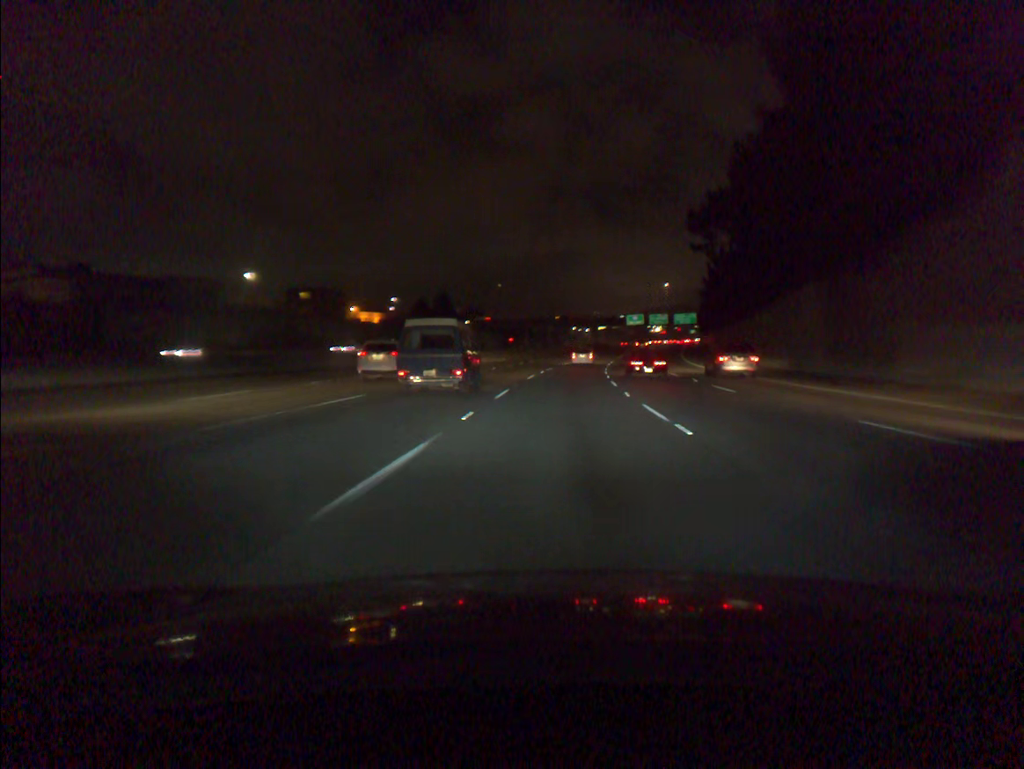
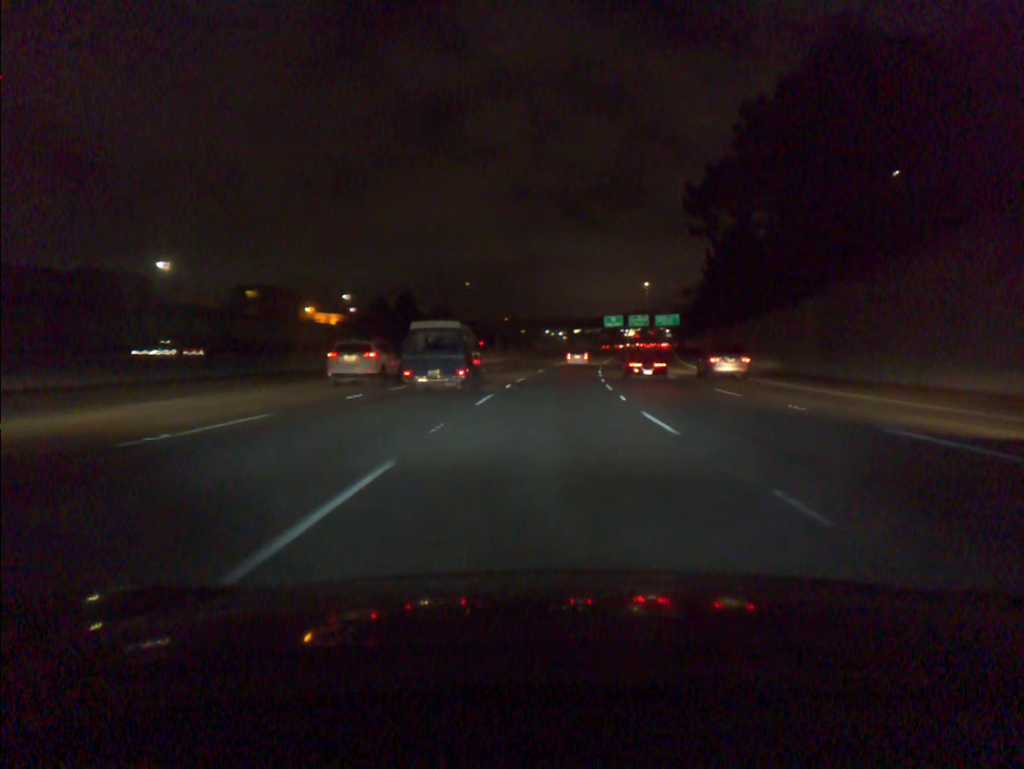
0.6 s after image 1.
(+0.3, +16.8) m; +2°
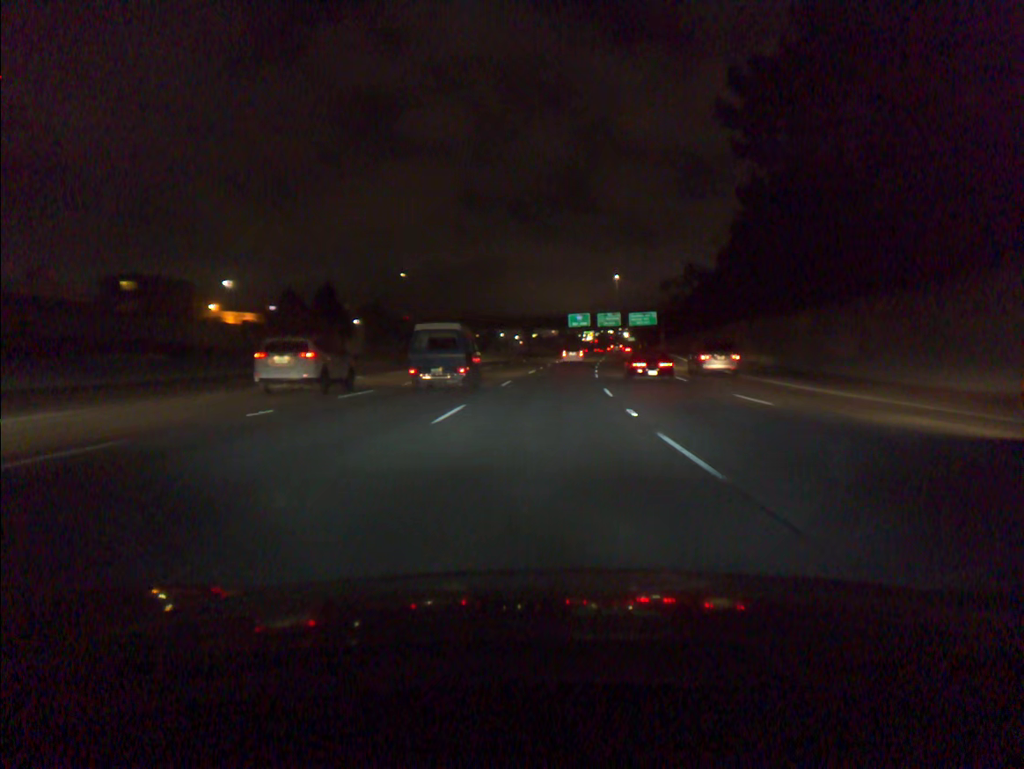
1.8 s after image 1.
(+1.0, +33.6) m; +3°
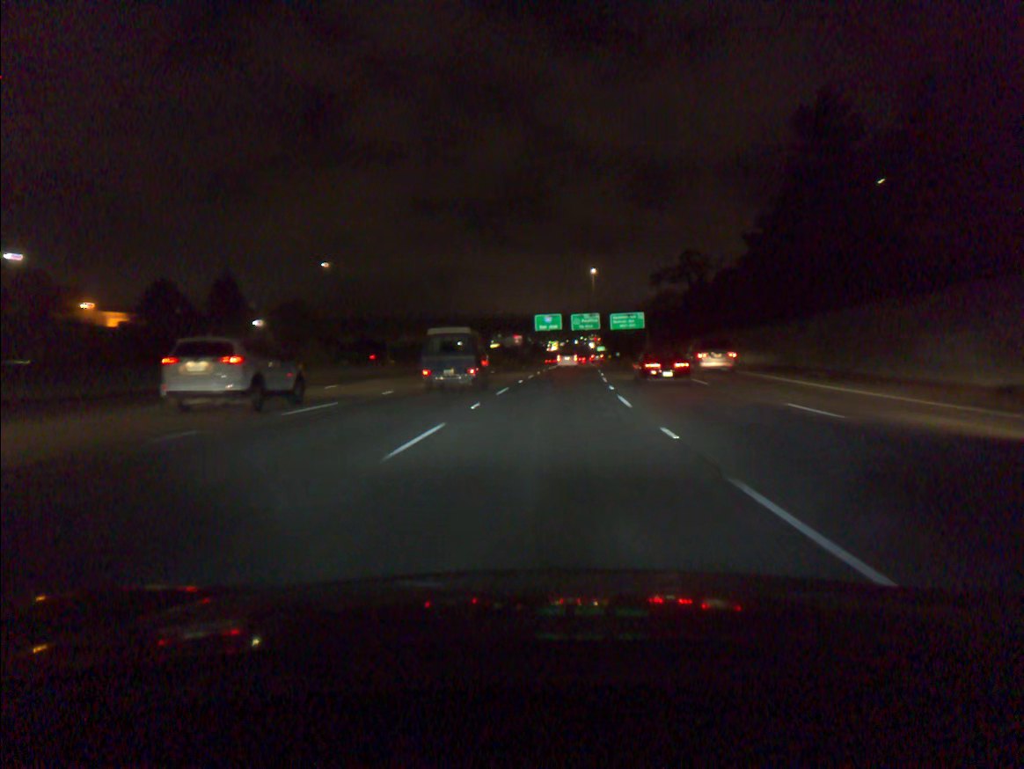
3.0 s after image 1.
(+0.8, +33.6) m; +3°
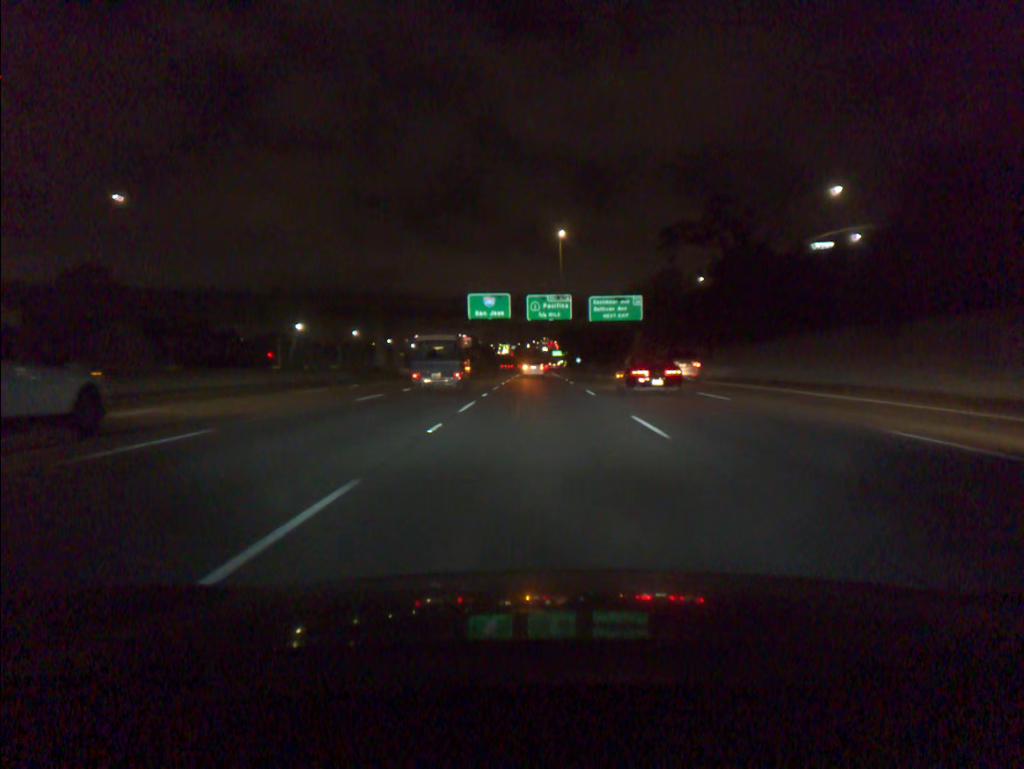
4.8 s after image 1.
(+1.7, +50.3) m; +3°
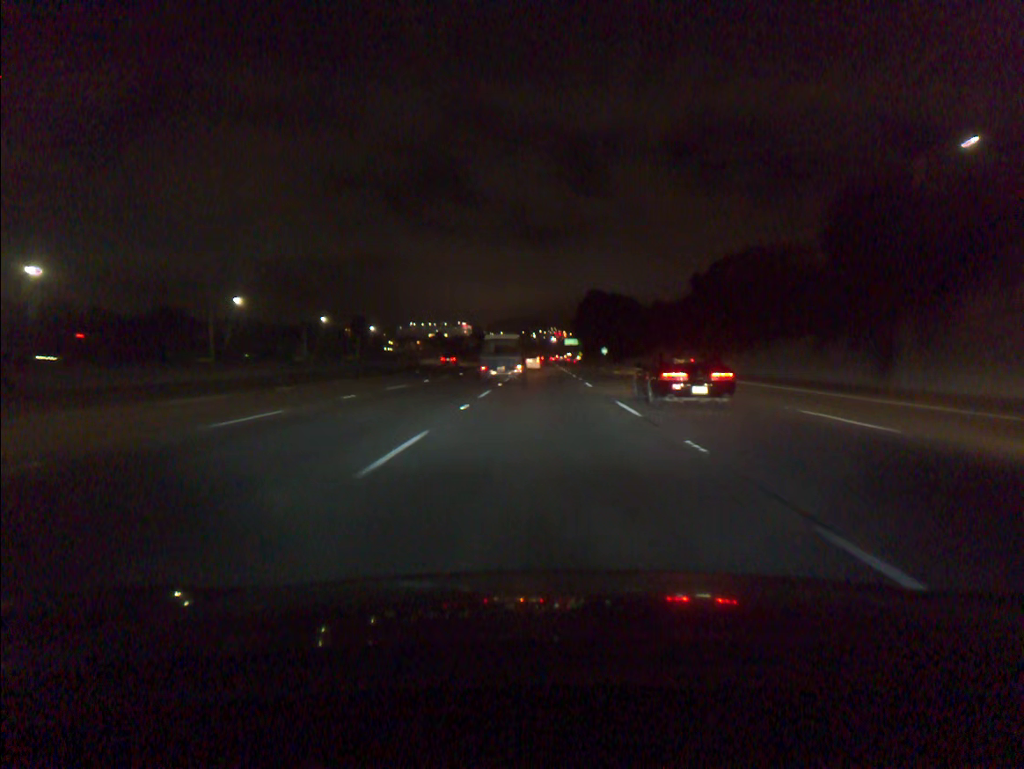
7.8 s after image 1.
(-0.2, +84.0) m; 0°
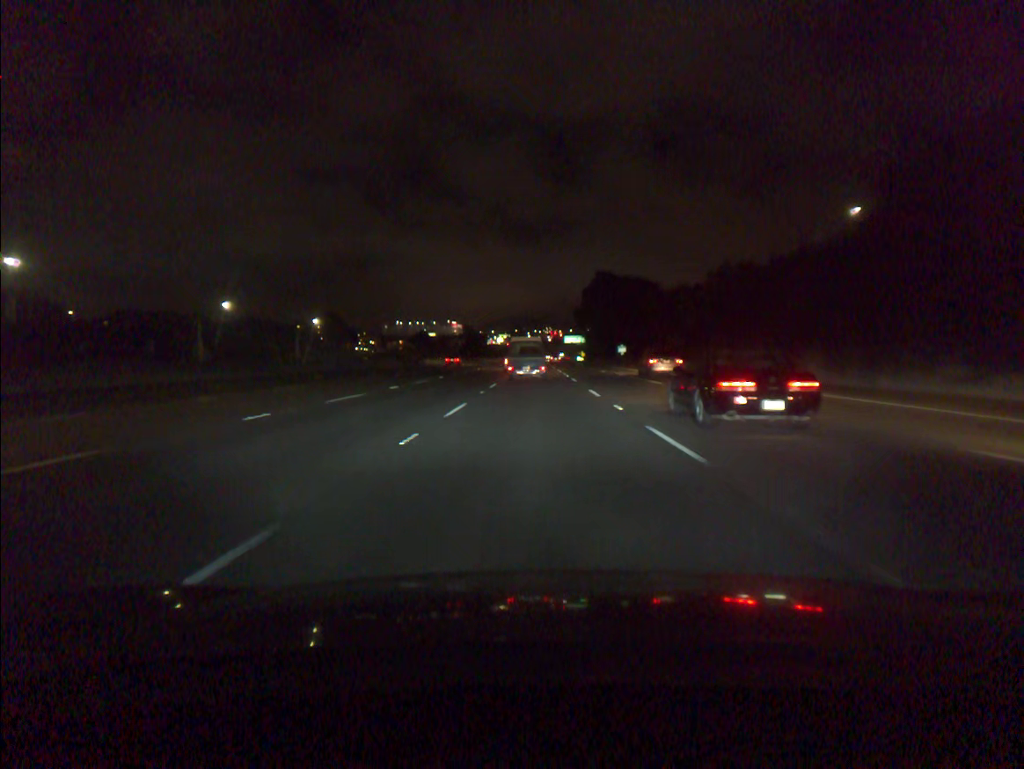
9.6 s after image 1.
(+0.2, +50.7) m; 0°
